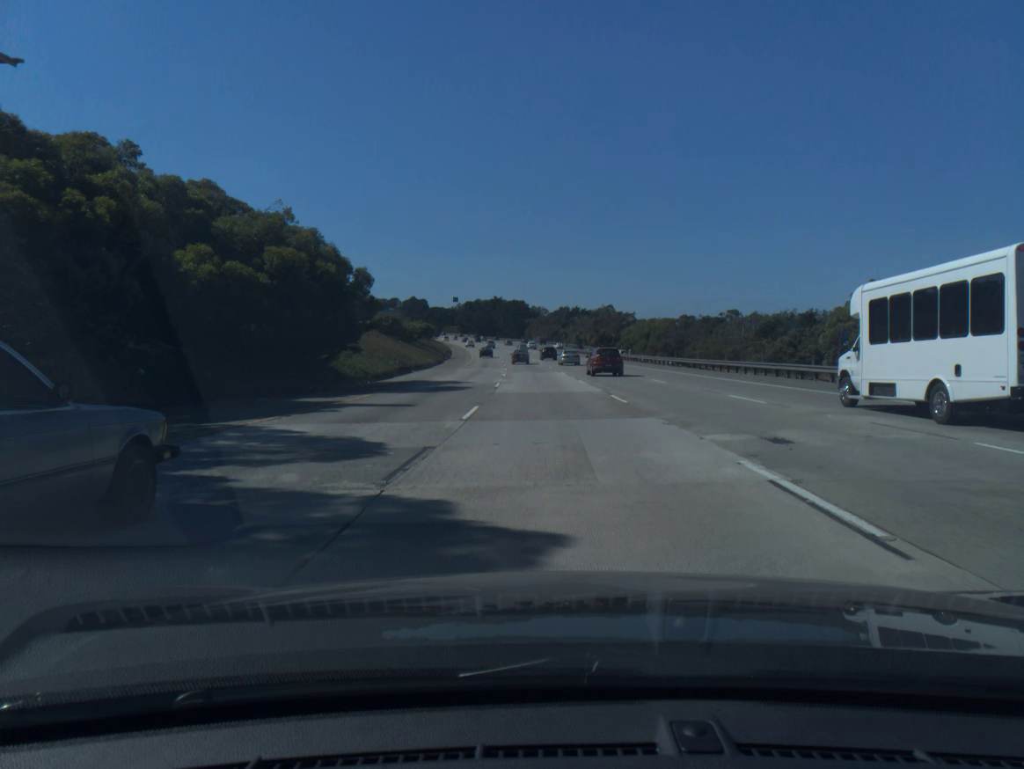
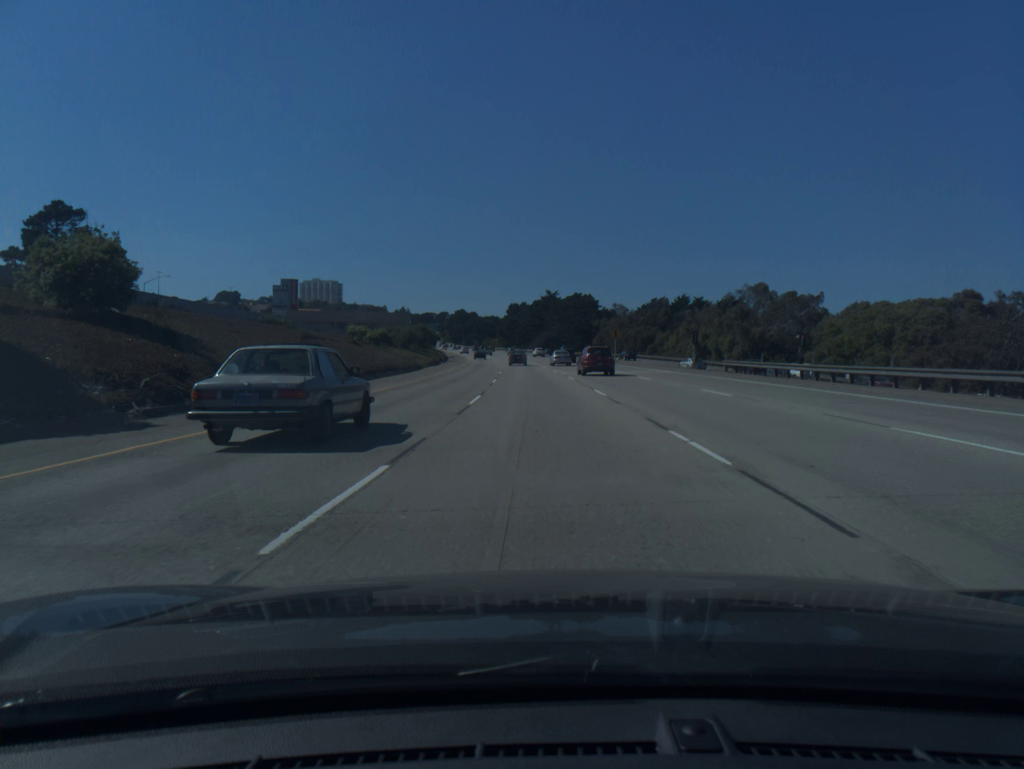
(-3.4, +98.8) m; -4°
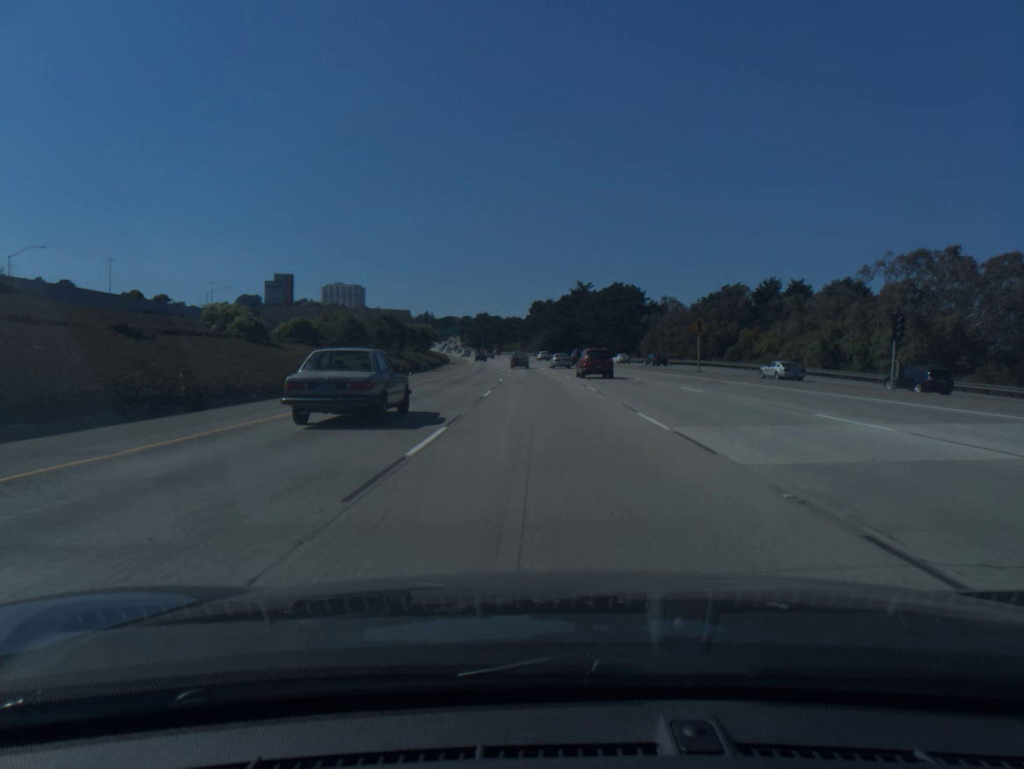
(-0.7, +39.2) m; -2°
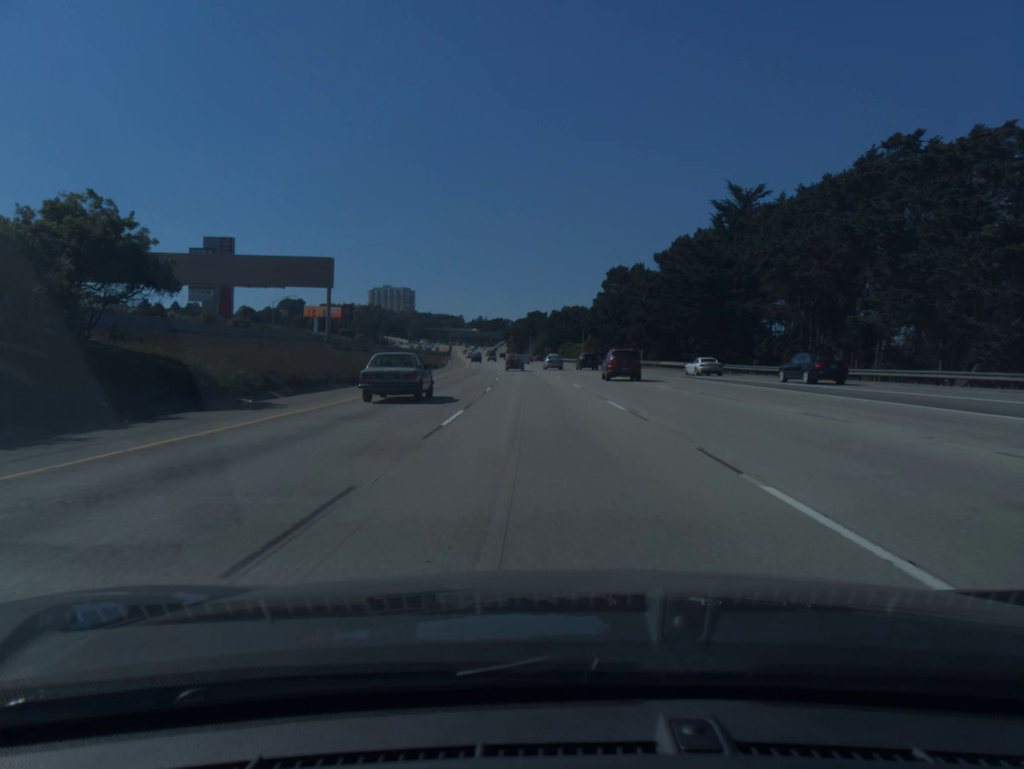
(-3.5, +97.3) m; -4°
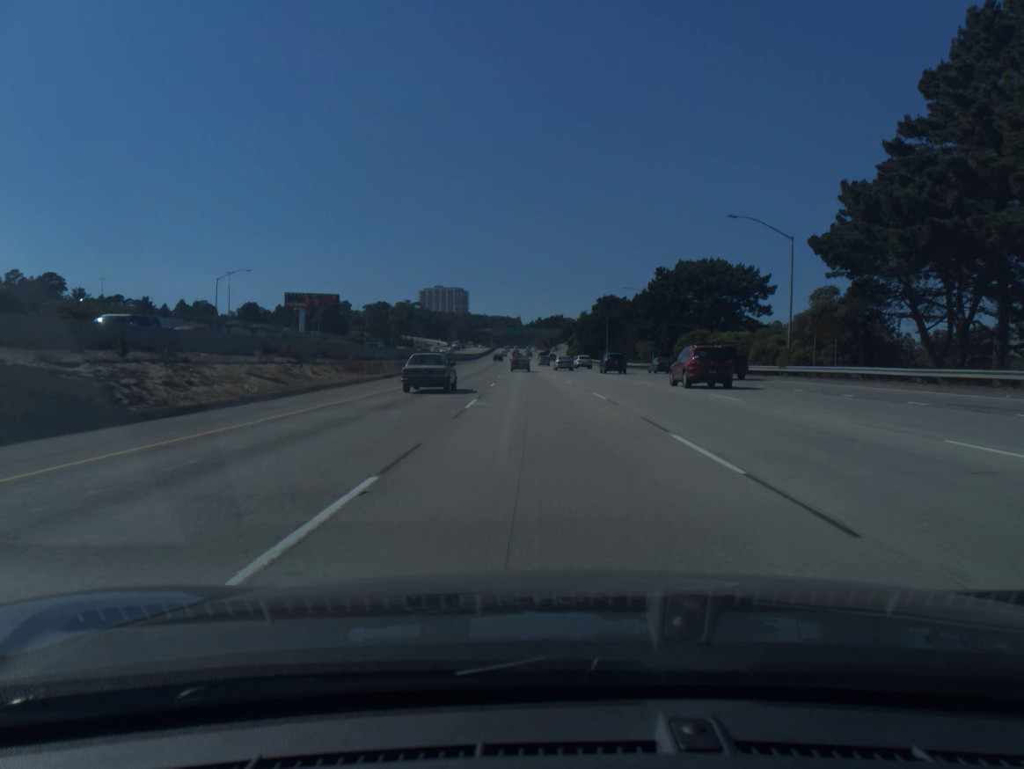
(-3.9, +97.2) m; -5°
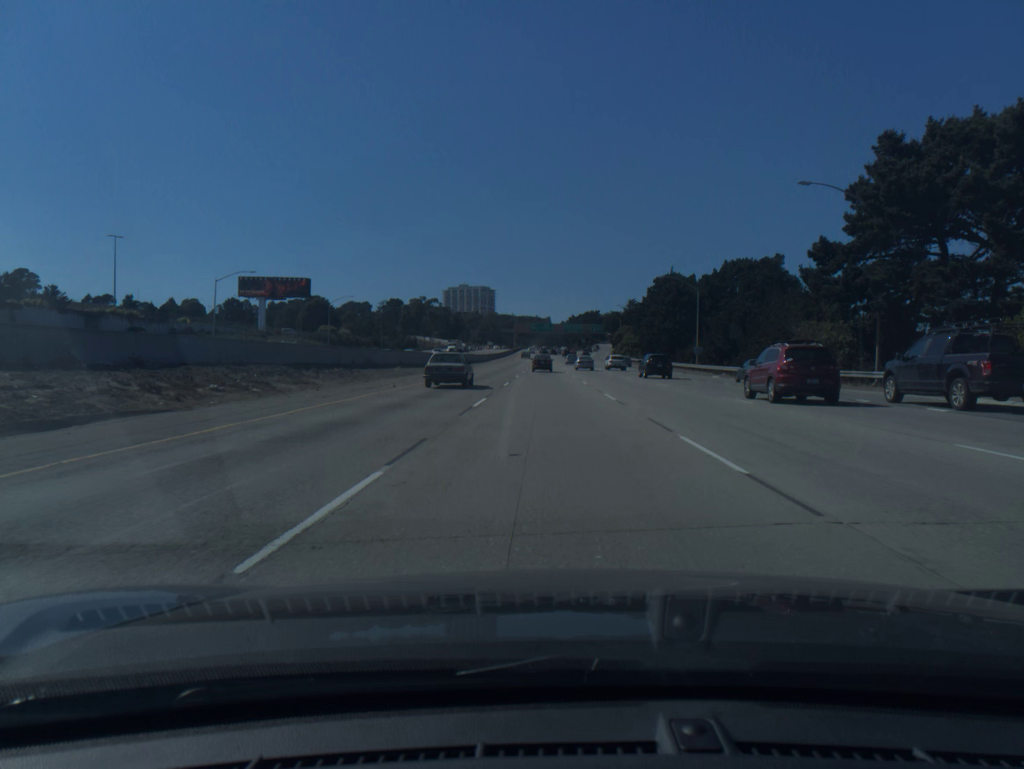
(-1.3, +58.4) m; -2°
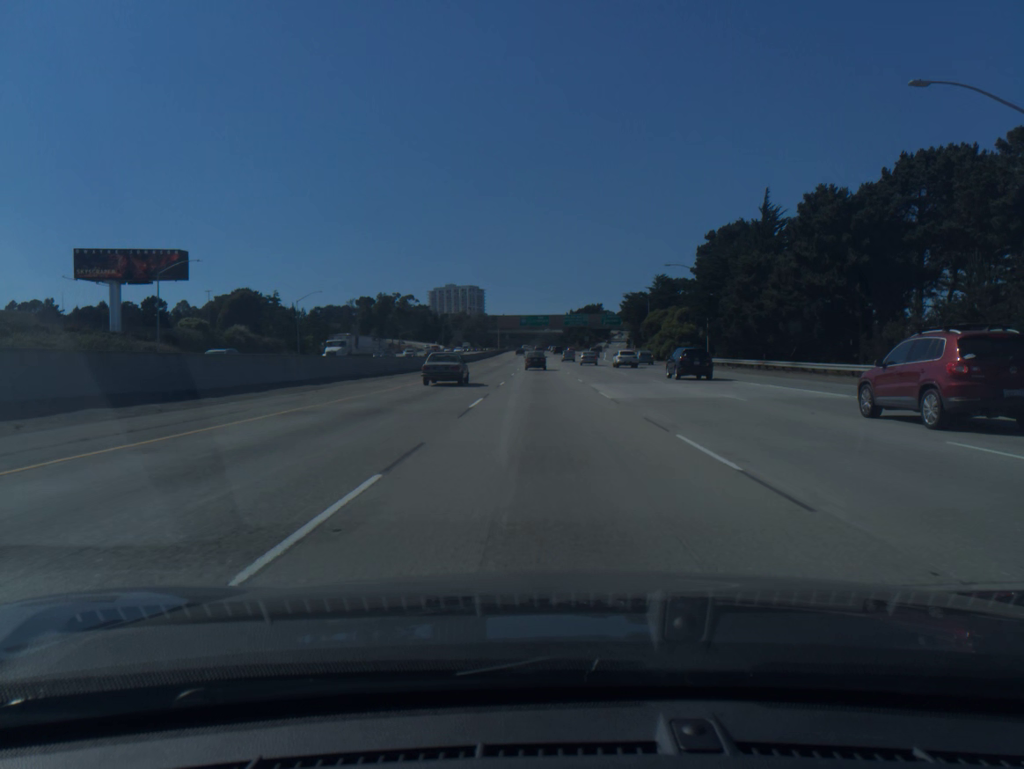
(0.0, +58.5) m; 0°
